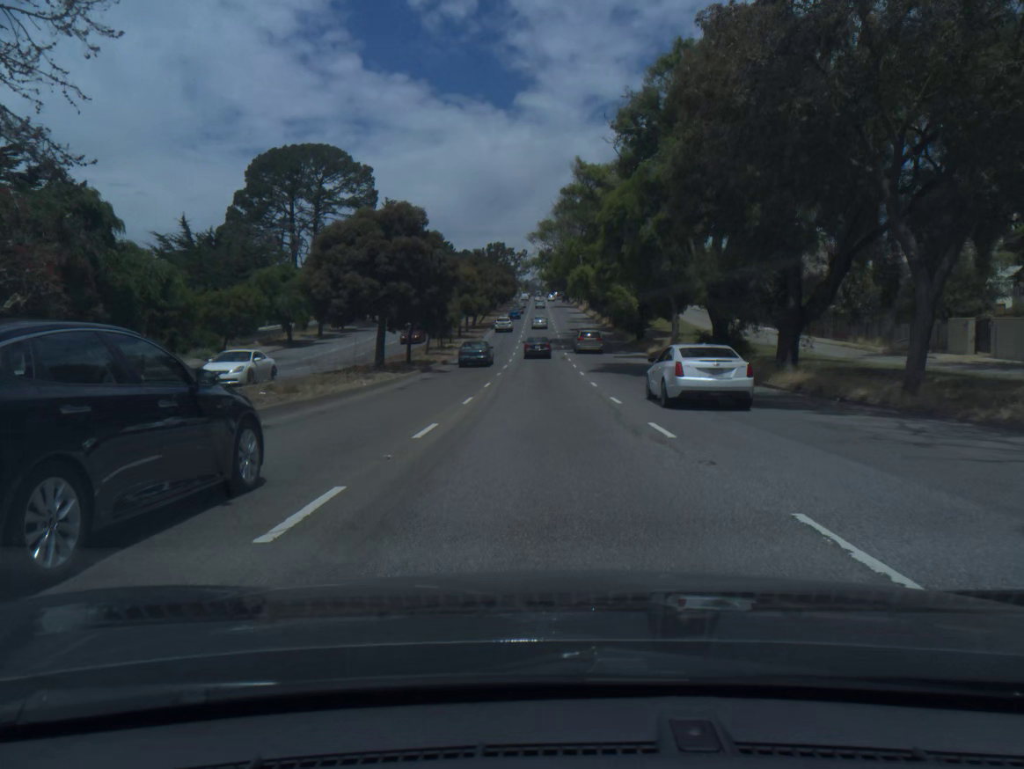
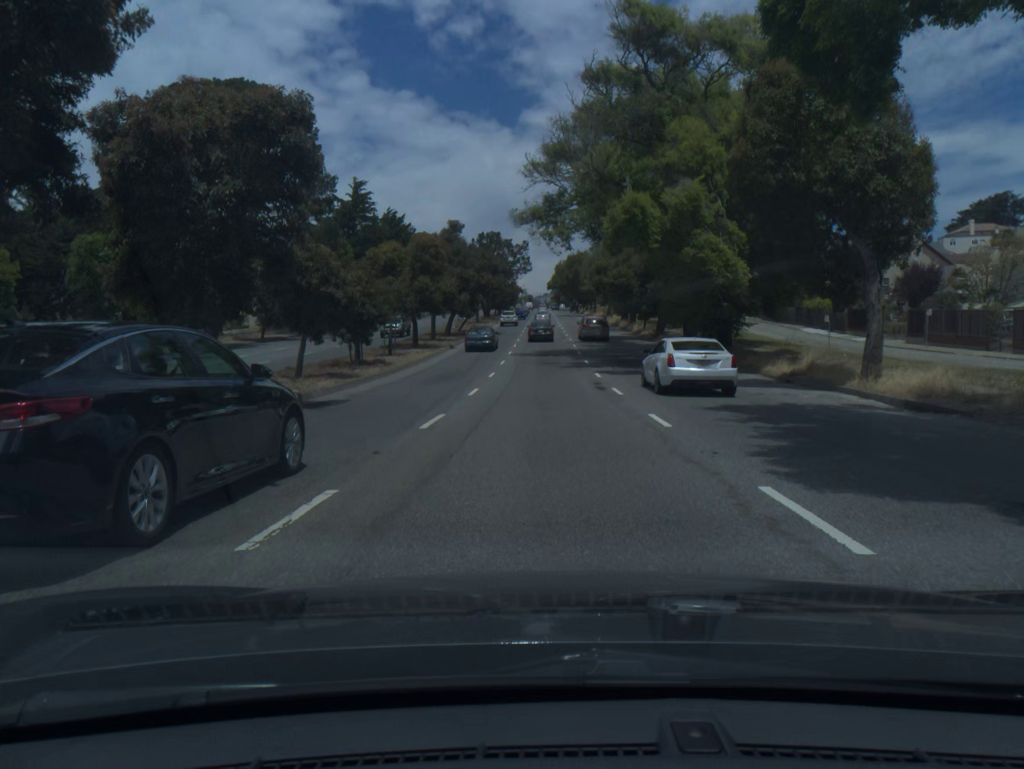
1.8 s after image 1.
(-0.1, +28.7) m; 0°
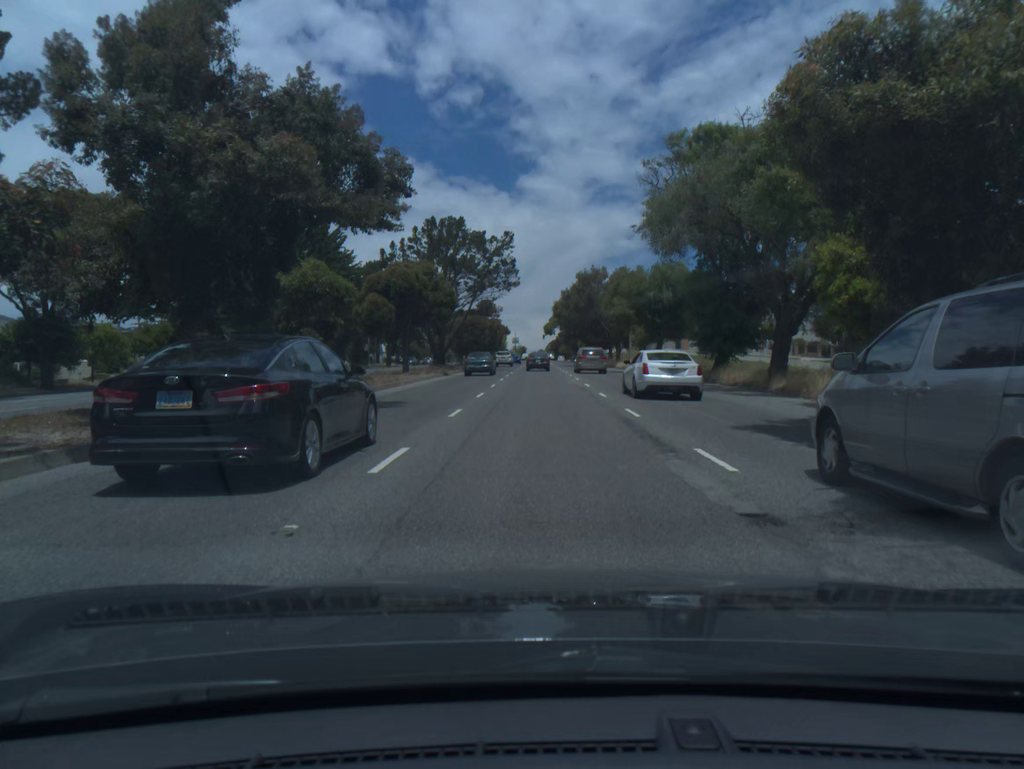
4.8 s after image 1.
(0.0, +47.1) m; 0°
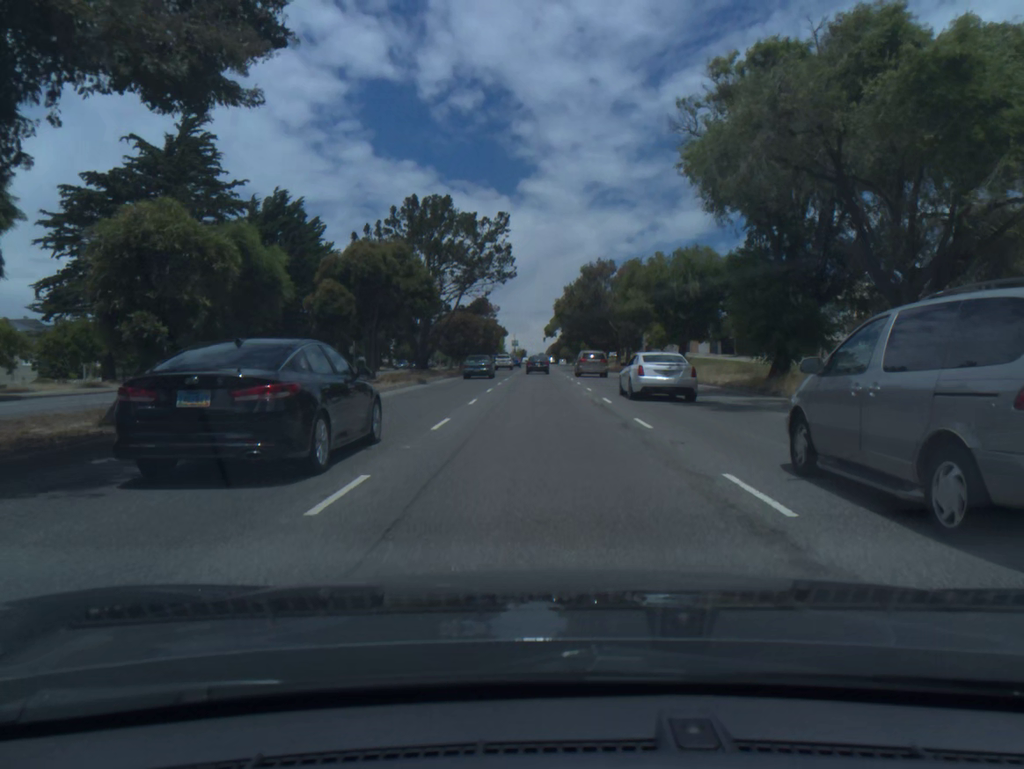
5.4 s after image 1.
(0.0, +9.3) m; 0°
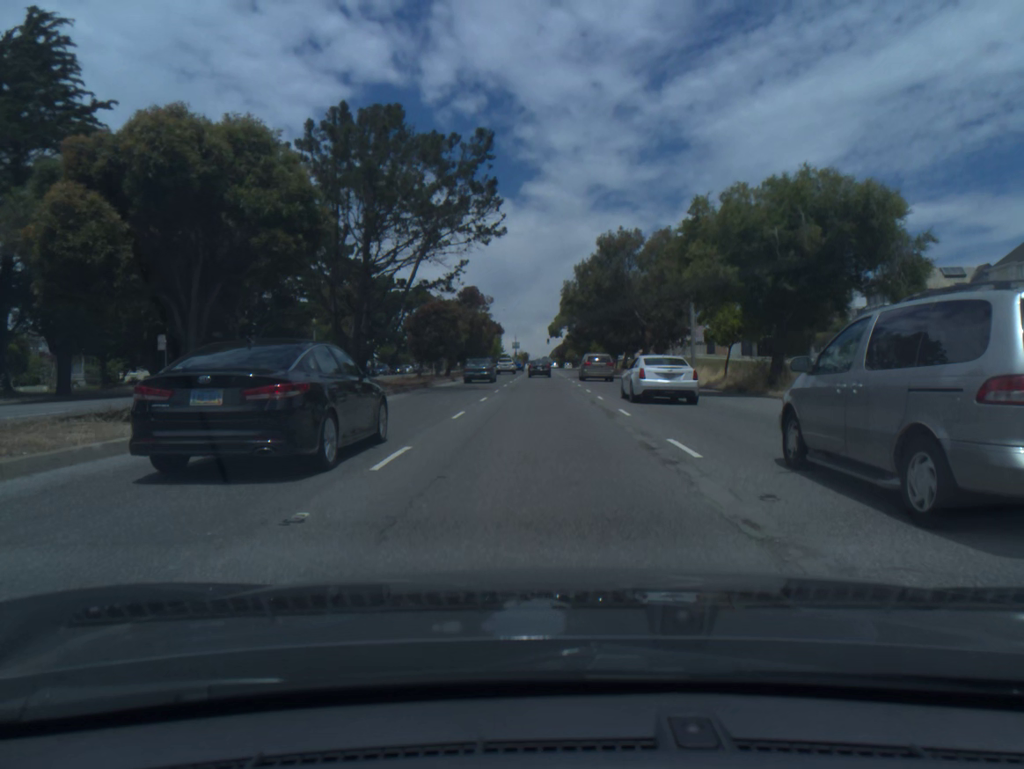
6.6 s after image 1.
(0.0, +18.8) m; 0°
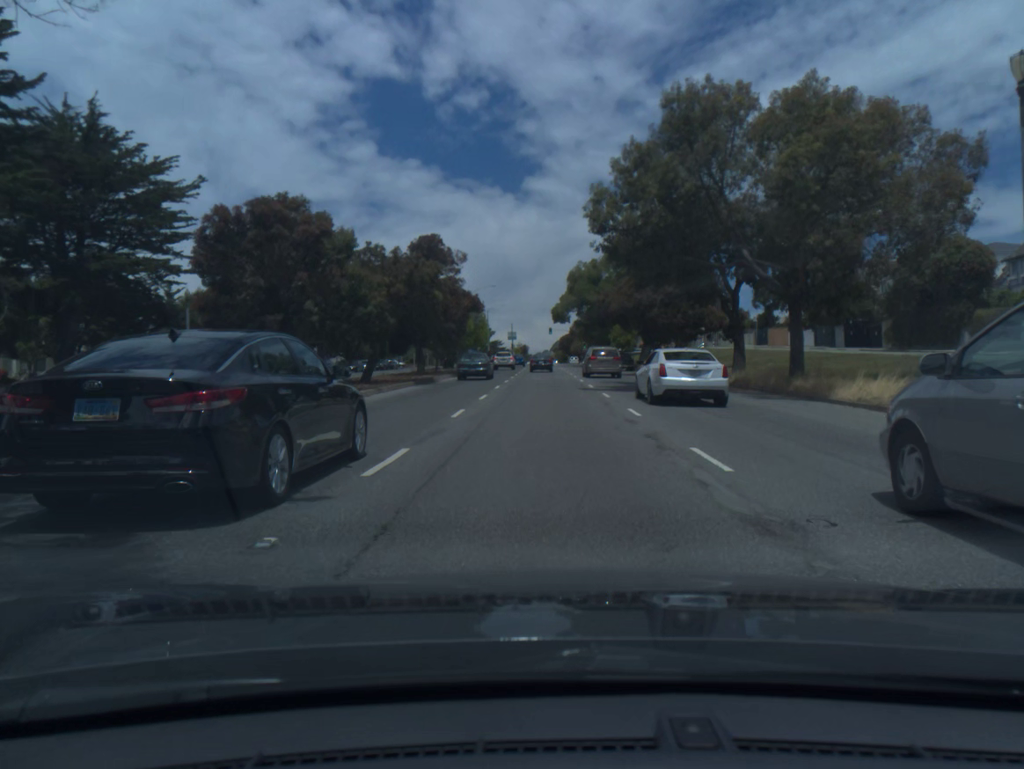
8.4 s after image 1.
(-0.1, +29.7) m; 0°
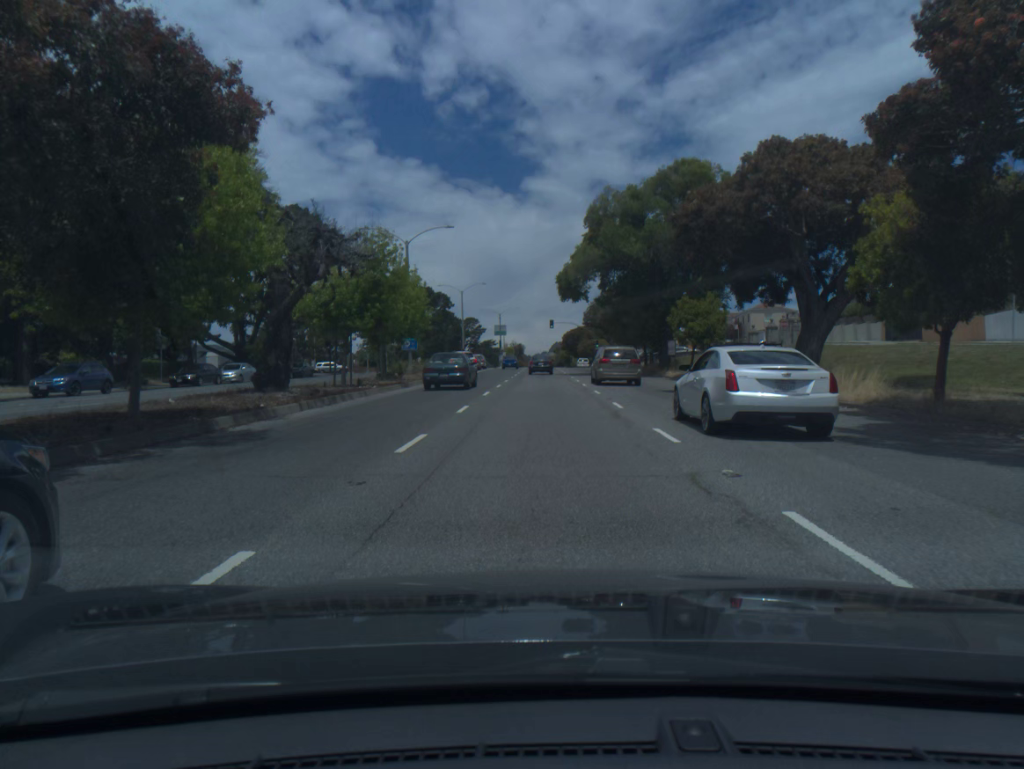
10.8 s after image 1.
(+0.1, +41.1) m; 0°
